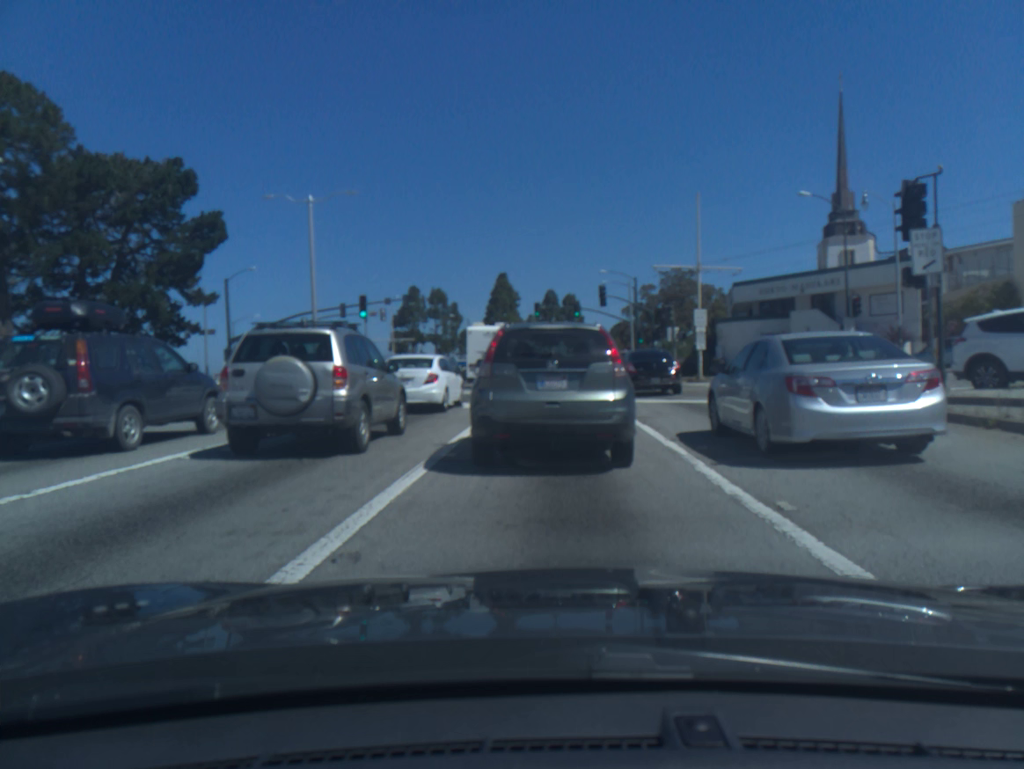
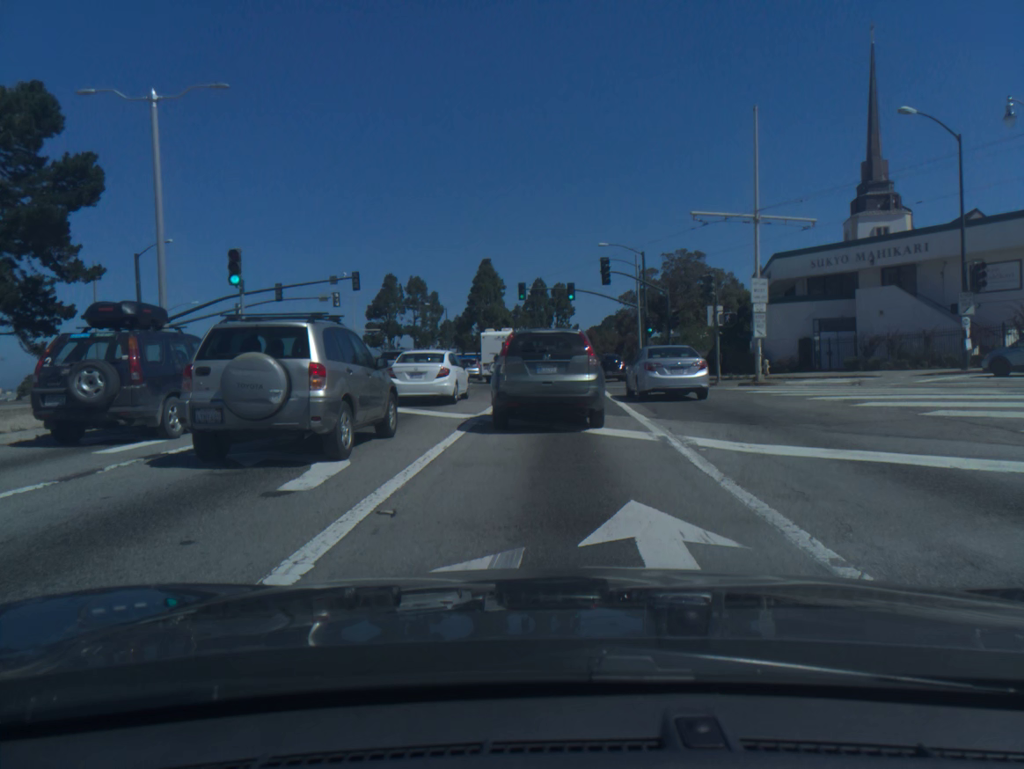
(-0.1, +13.2) m; 0°
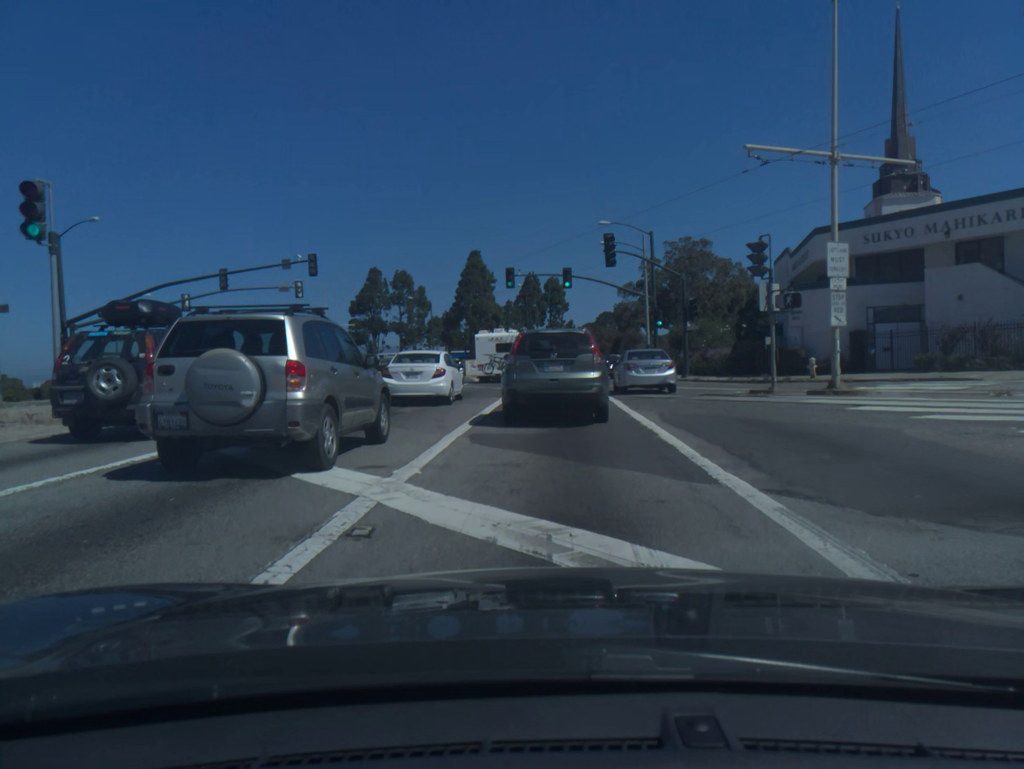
(0.0, +8.4) m; 0°
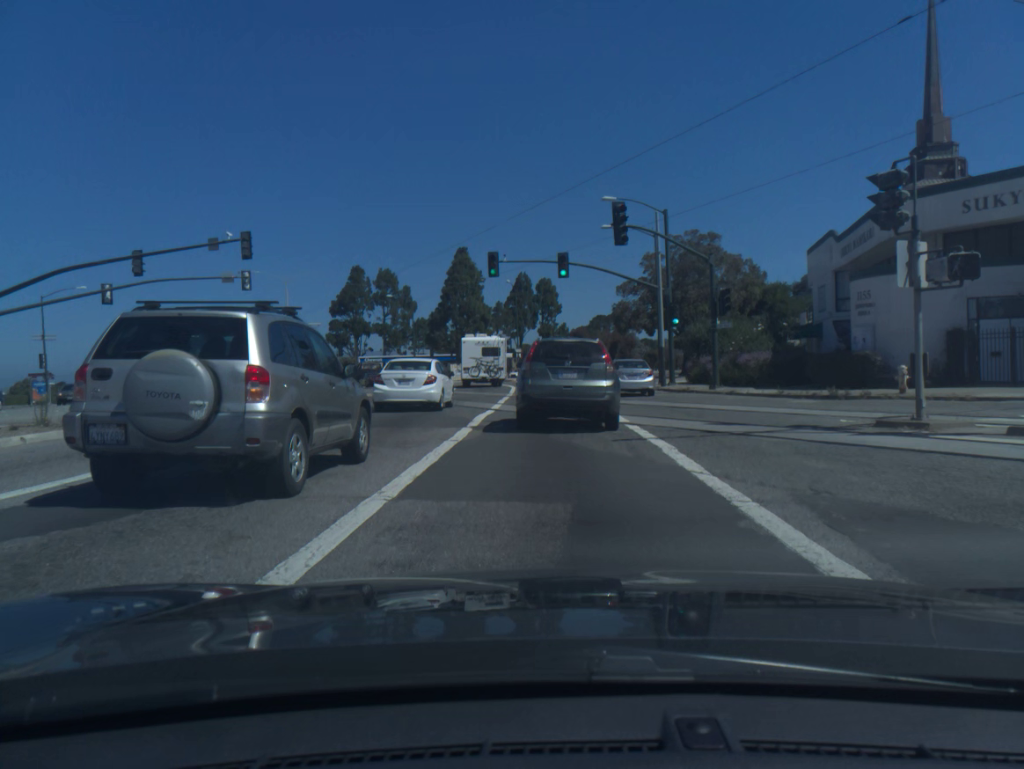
(+0.1, +9.2) m; 0°
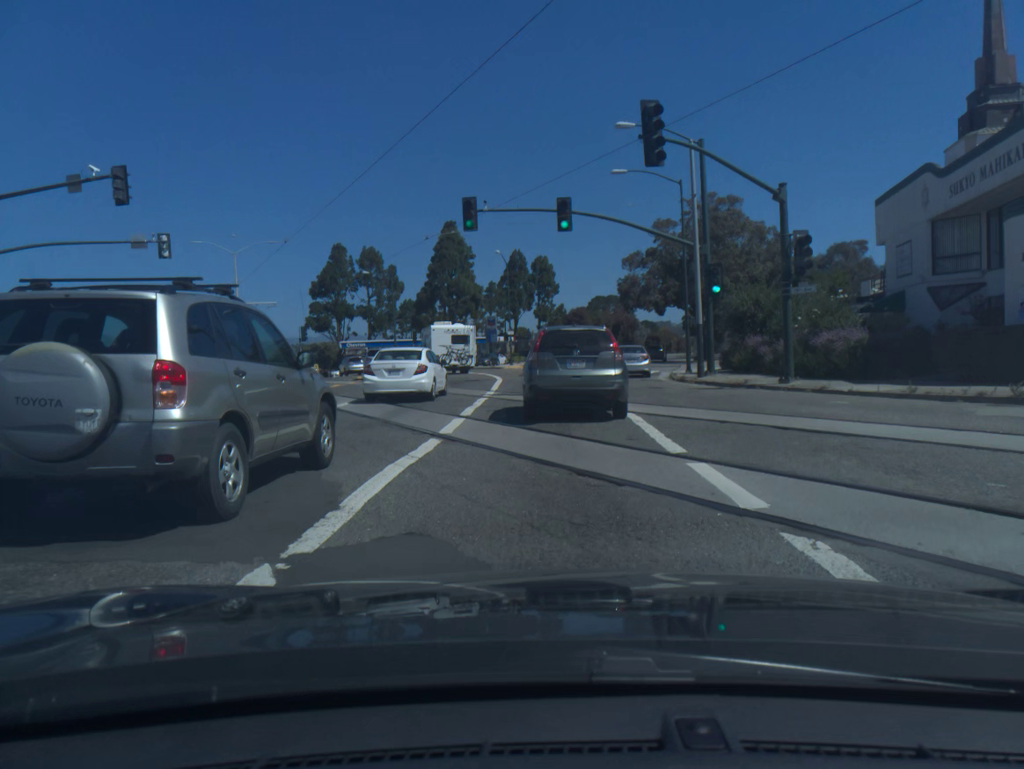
(+0.1, +10.4) m; 0°
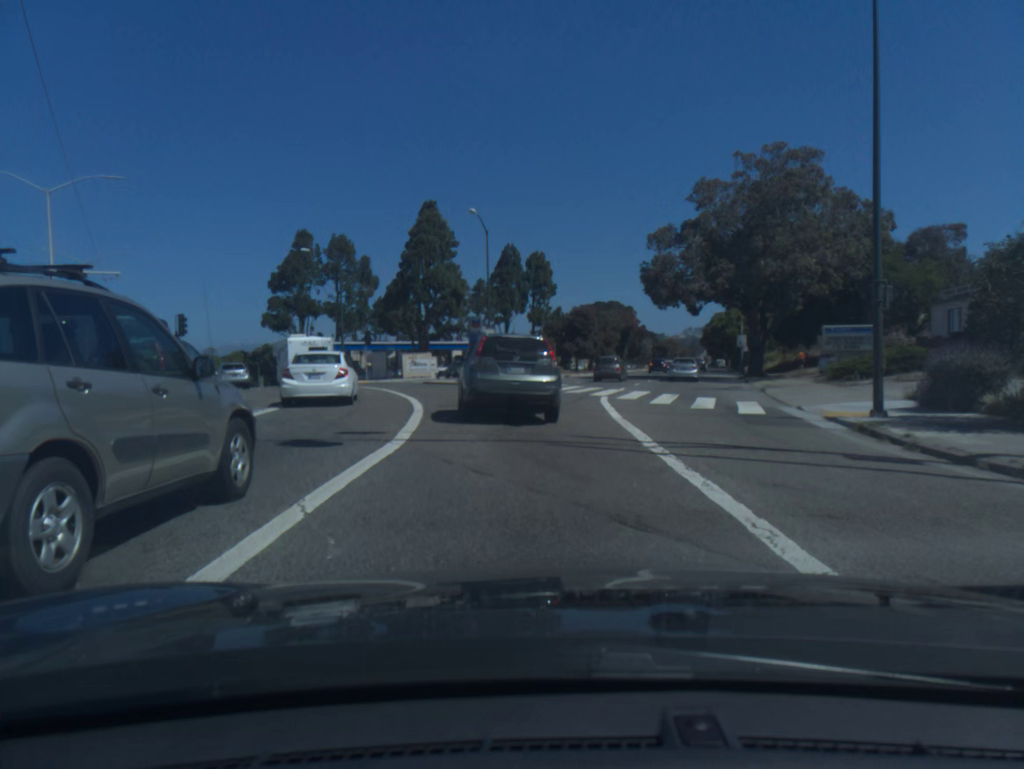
(+0.1, +22.5) m; 0°
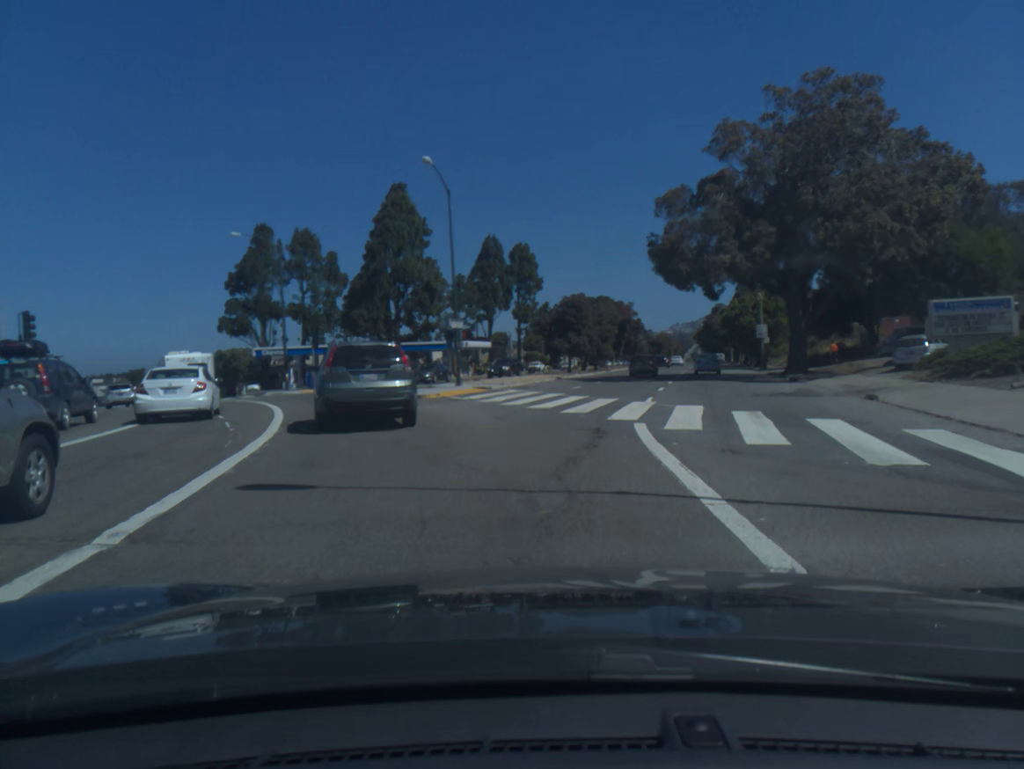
(+0.2, +12.1) m; +2°
